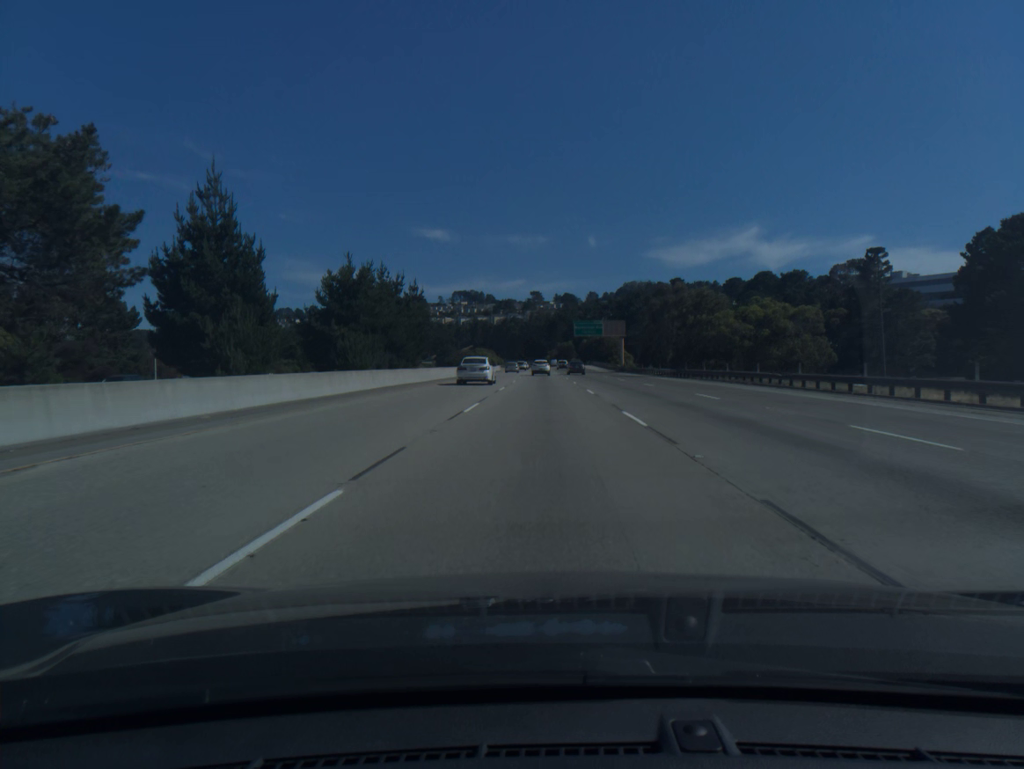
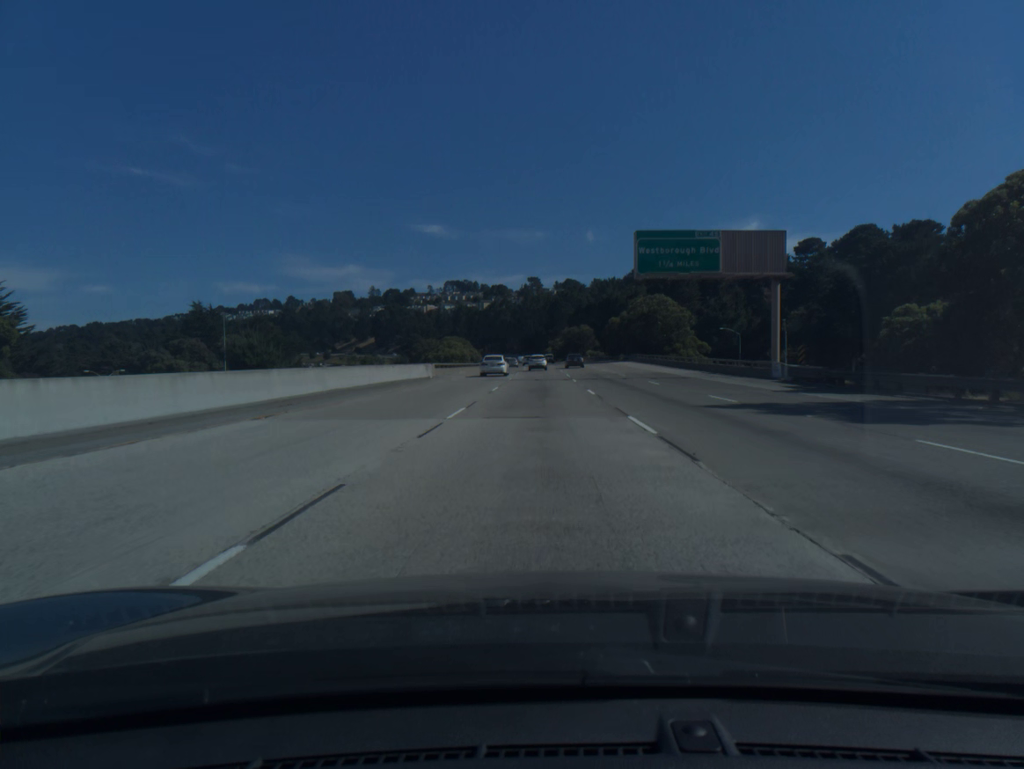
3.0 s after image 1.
(+0.1, +90.0) m; 0°
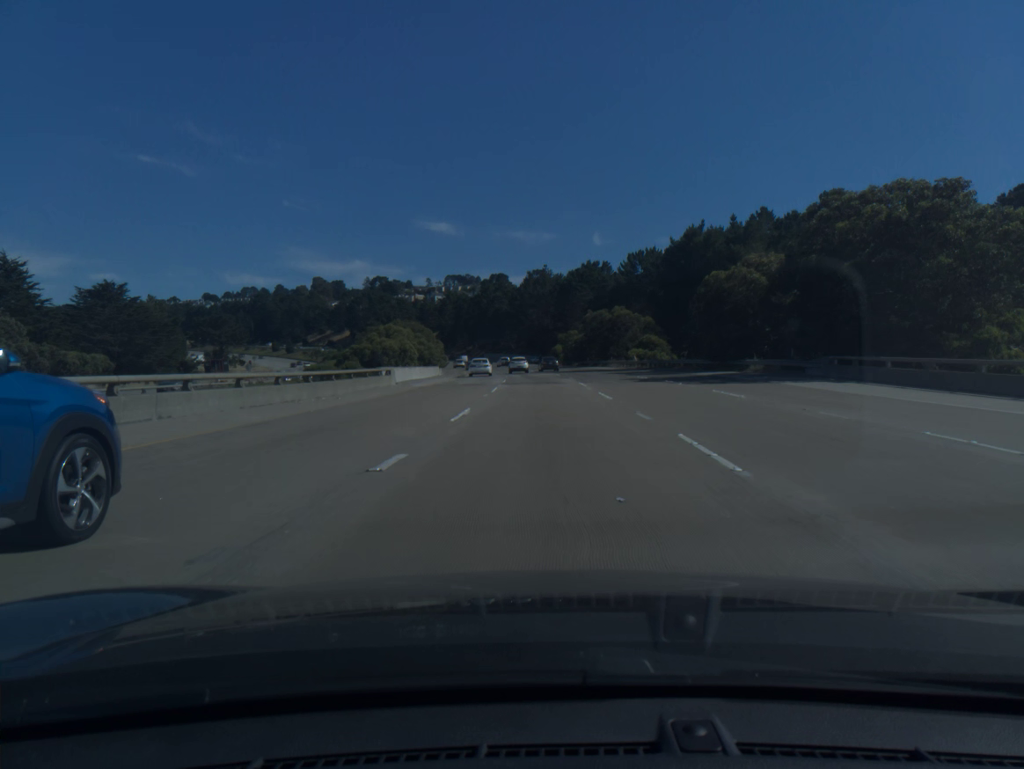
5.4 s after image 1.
(-0.3, +72.1) m; 0°
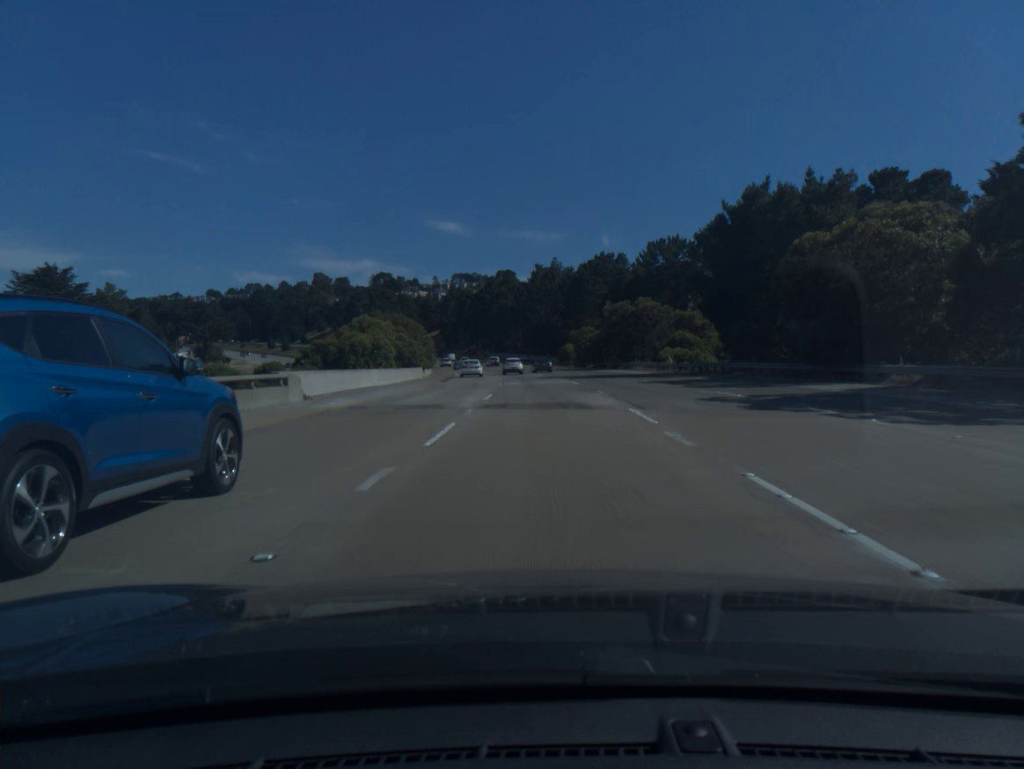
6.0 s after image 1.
(-0.1, +18.0) m; -1°
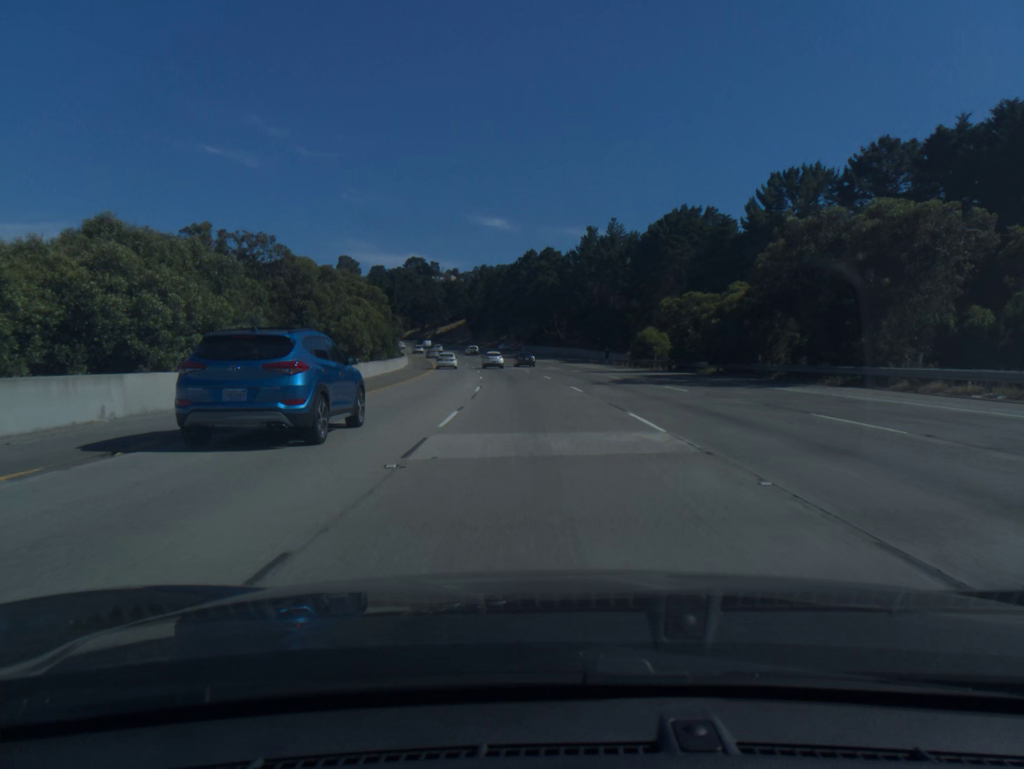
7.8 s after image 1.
(-1.2, +54.2) m; -3°
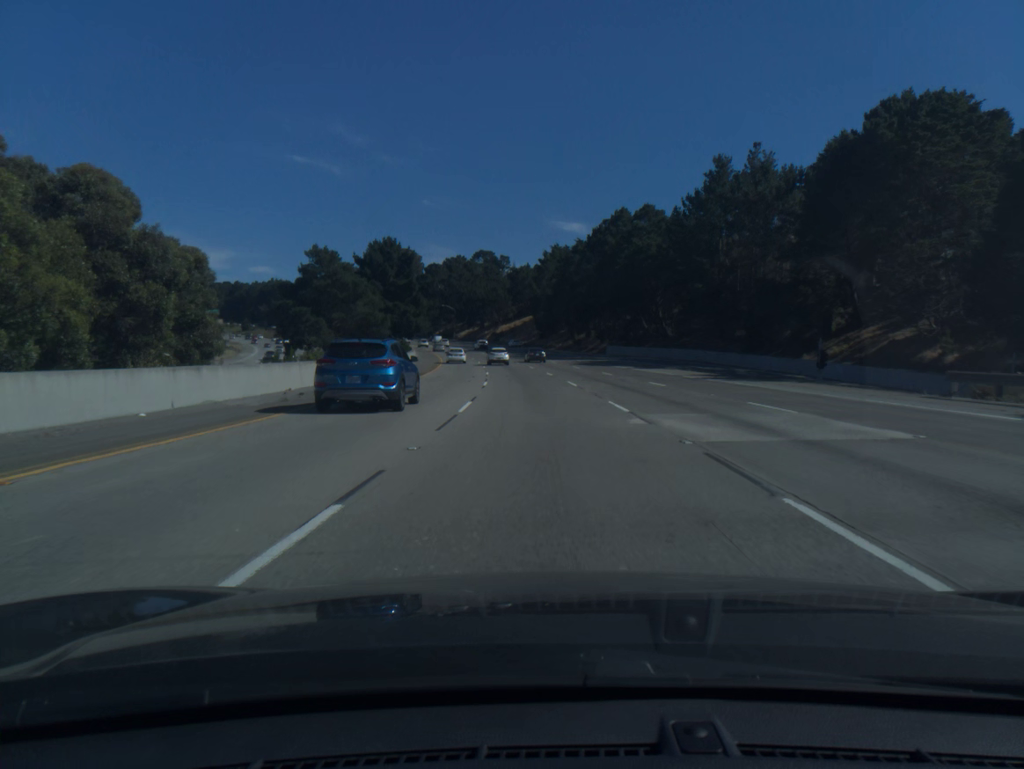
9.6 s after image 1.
(-2.6, +54.3) m; -6°
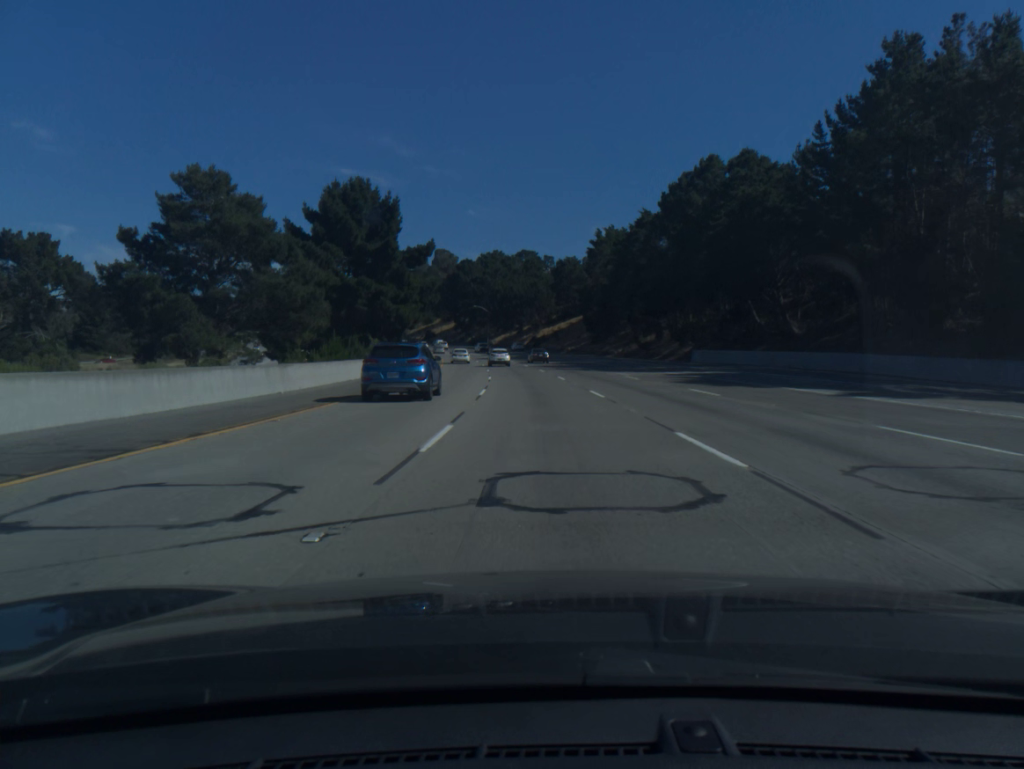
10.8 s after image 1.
(-1.1, +36.4) m; -3°
